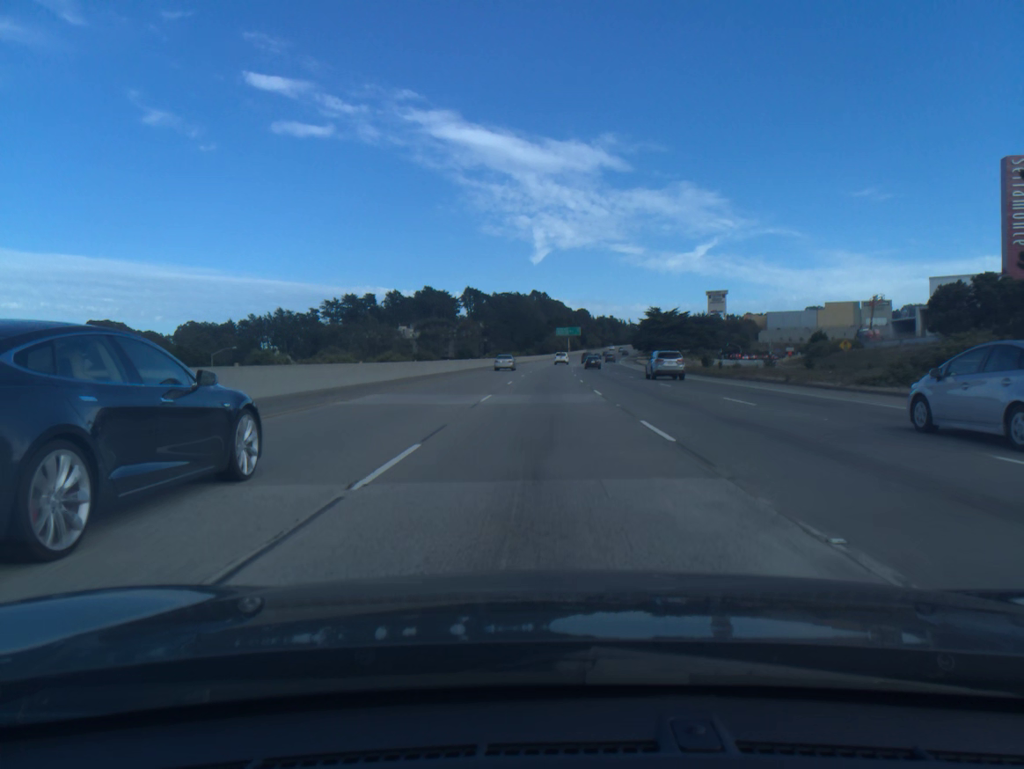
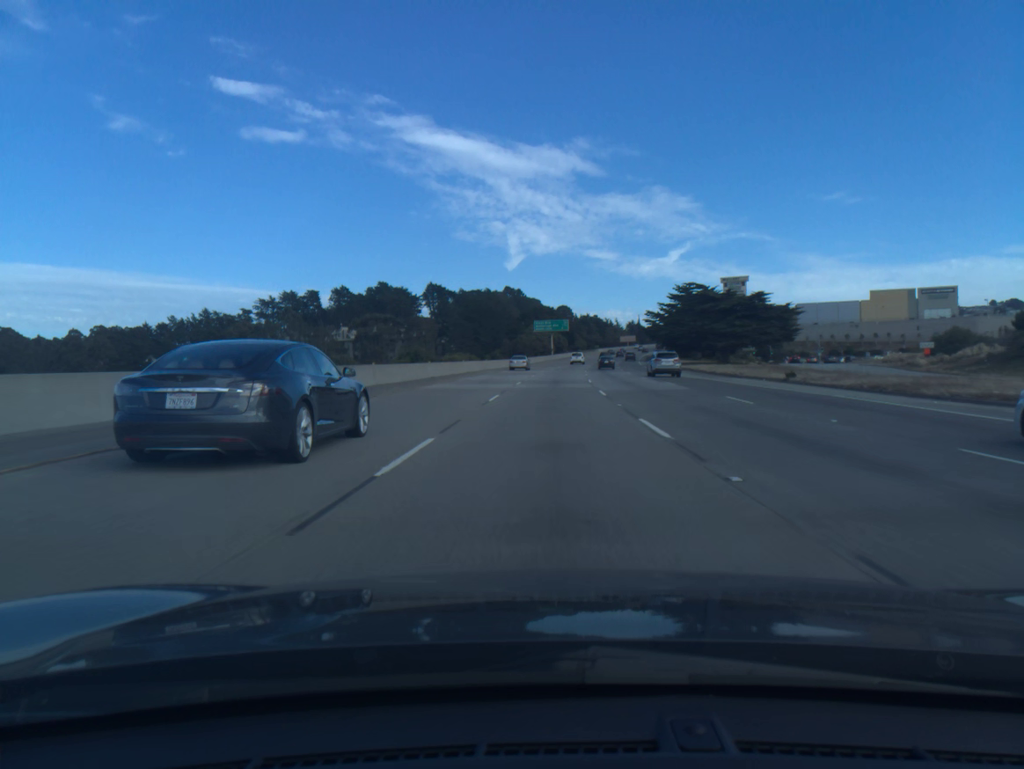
(+1.0, +72.5) m; +2°
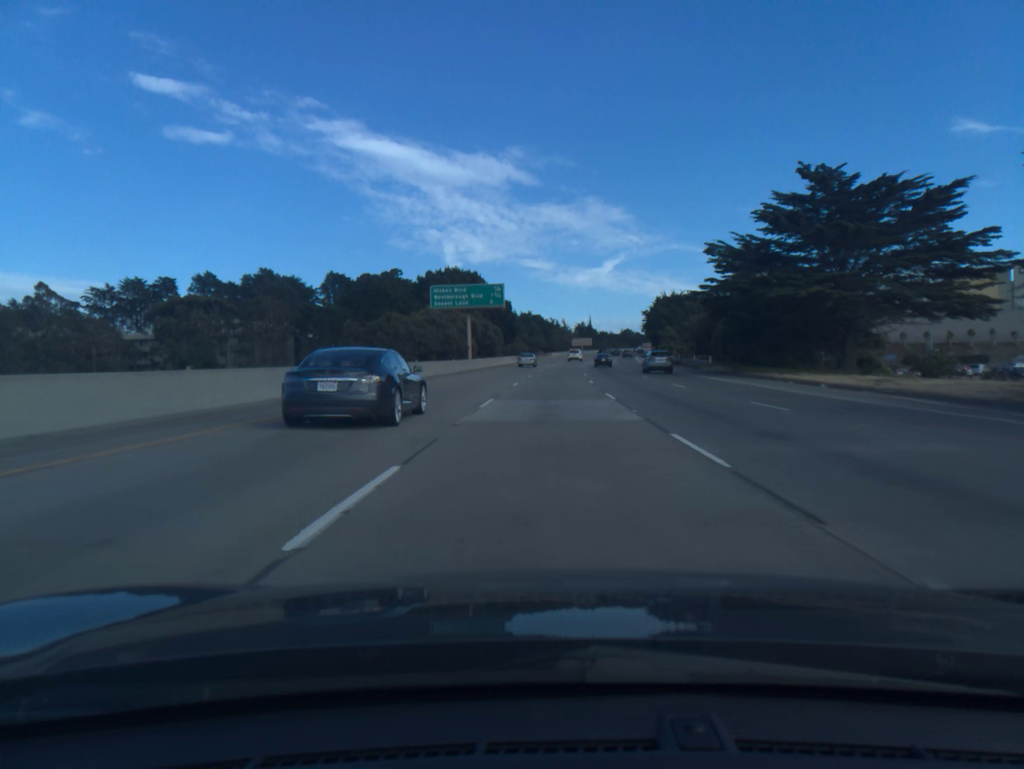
(+3.3, +91.1) m; +5°
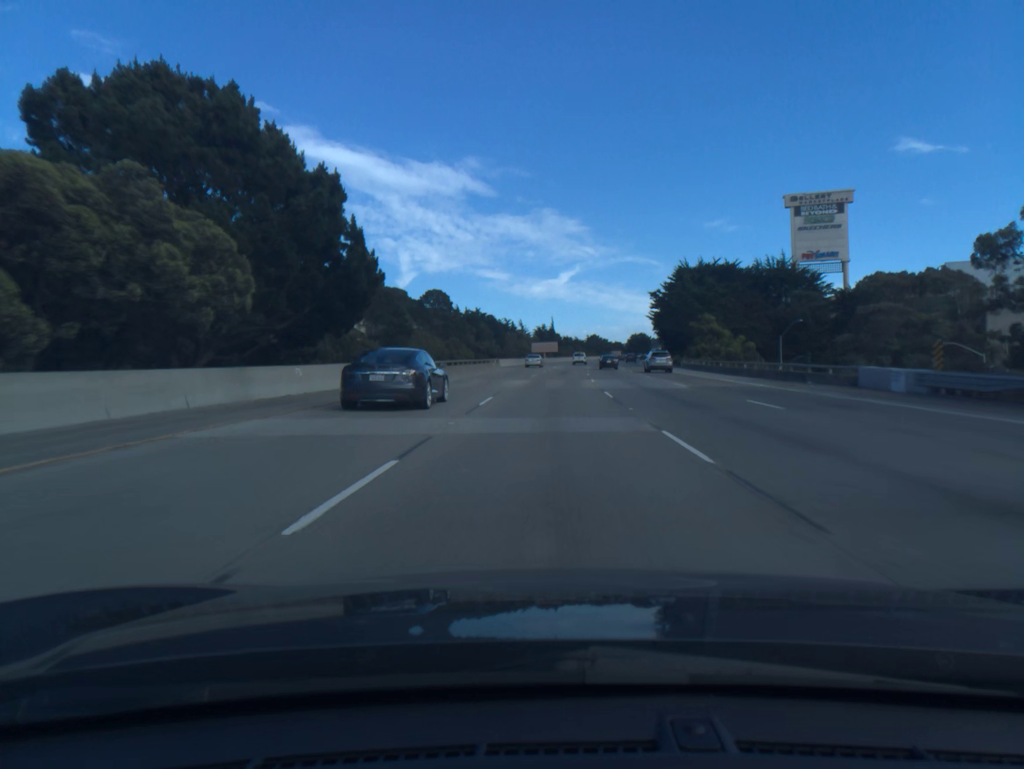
(+2.0, +72.8) m; +3°
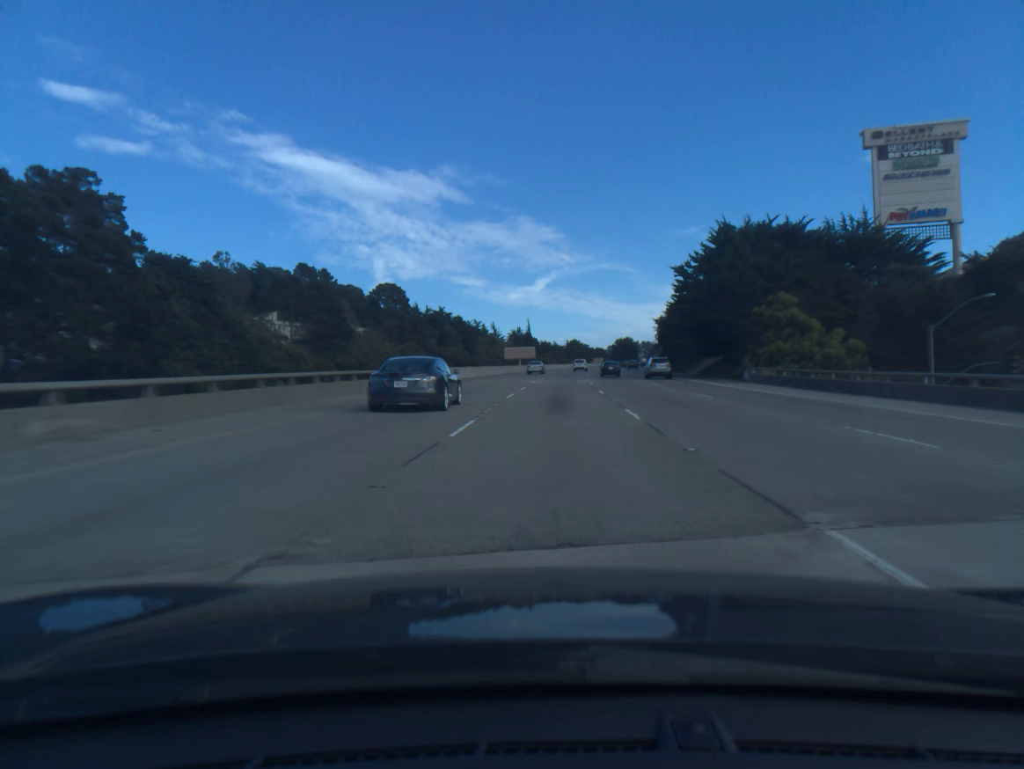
(+0.5, +36.2) m; +2°
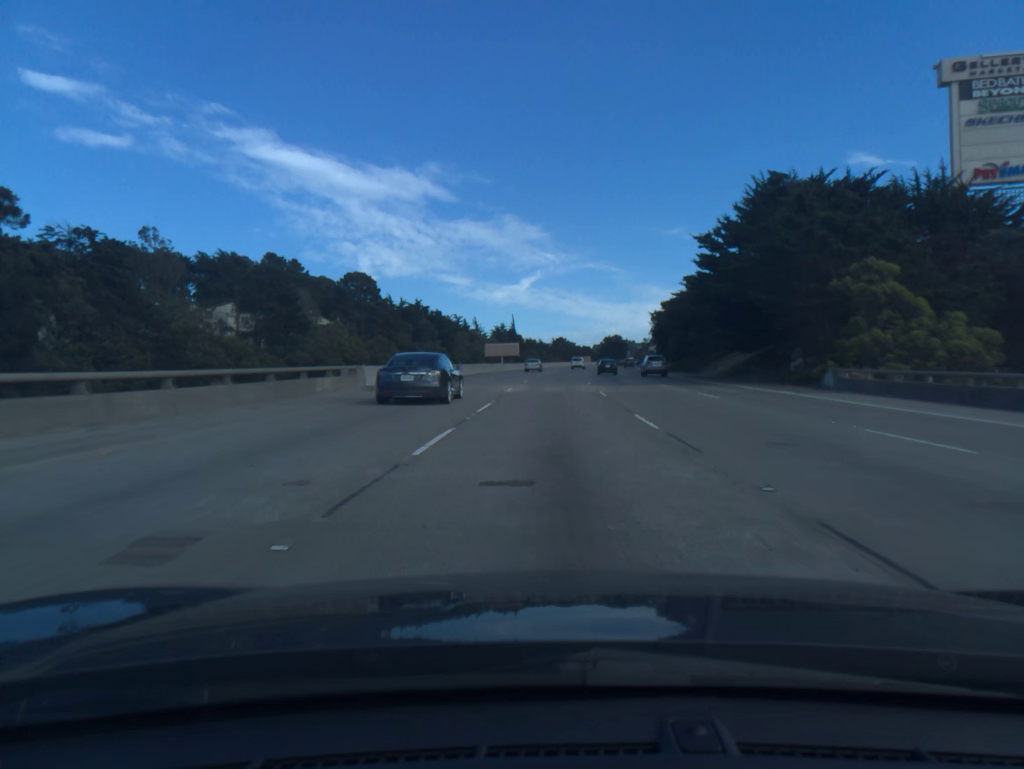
(+0.2, +18.0) m; +1°
